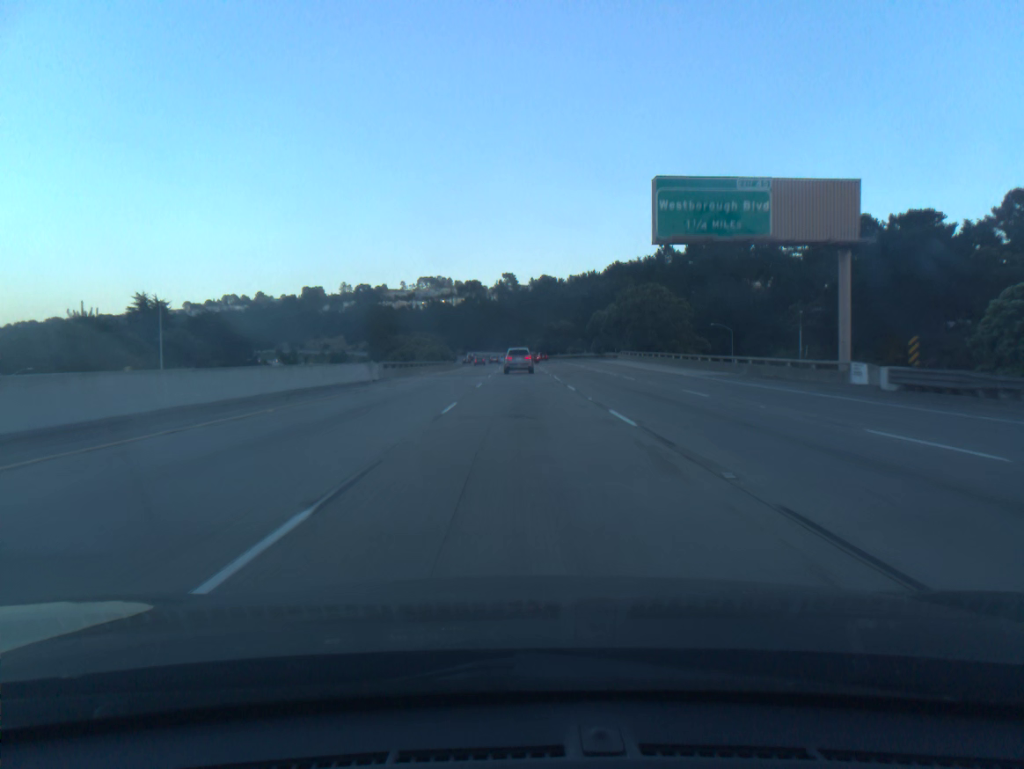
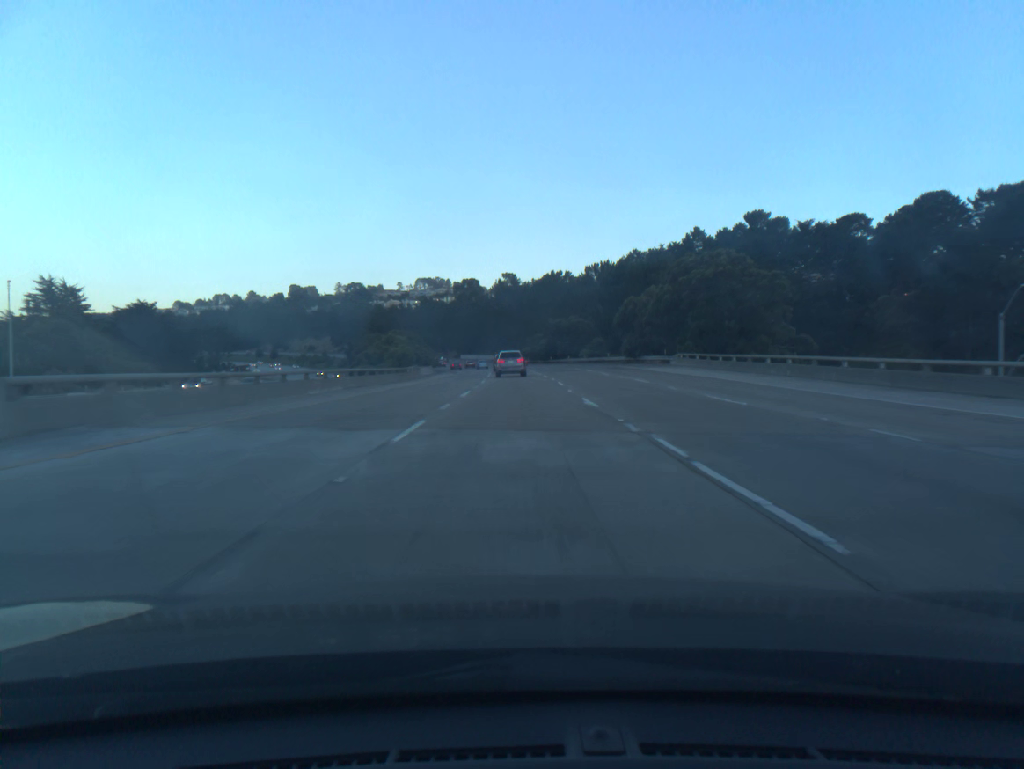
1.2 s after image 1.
(0.0, +33.7) m; 0°
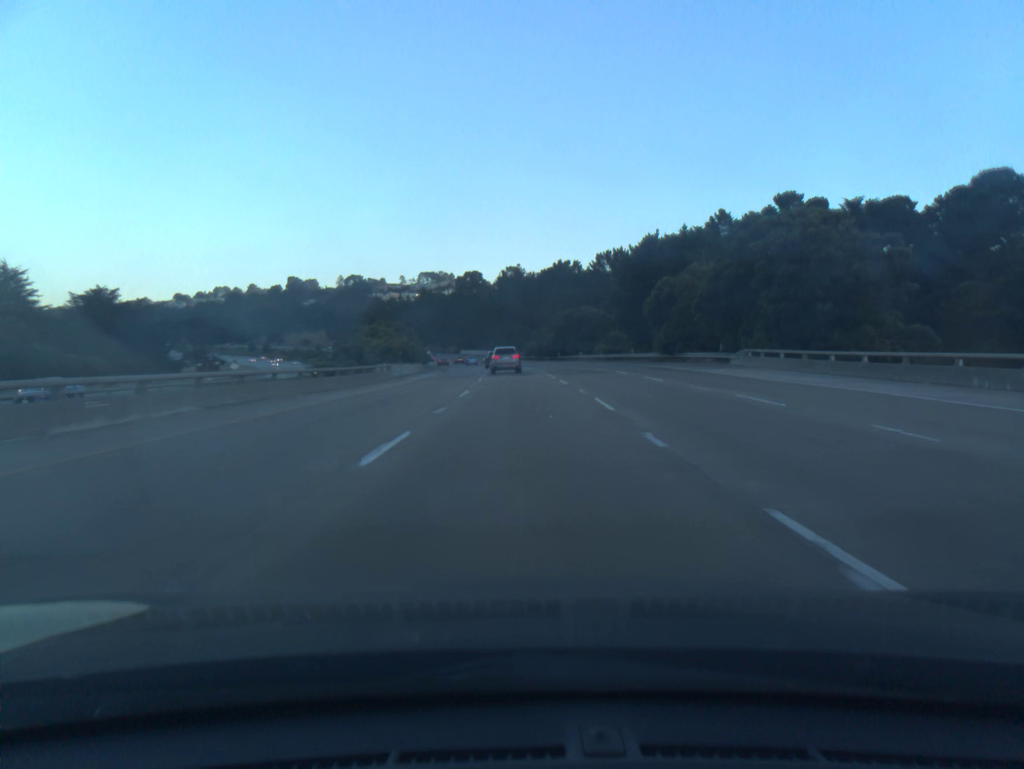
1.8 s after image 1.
(0.0, +16.7) m; 0°
